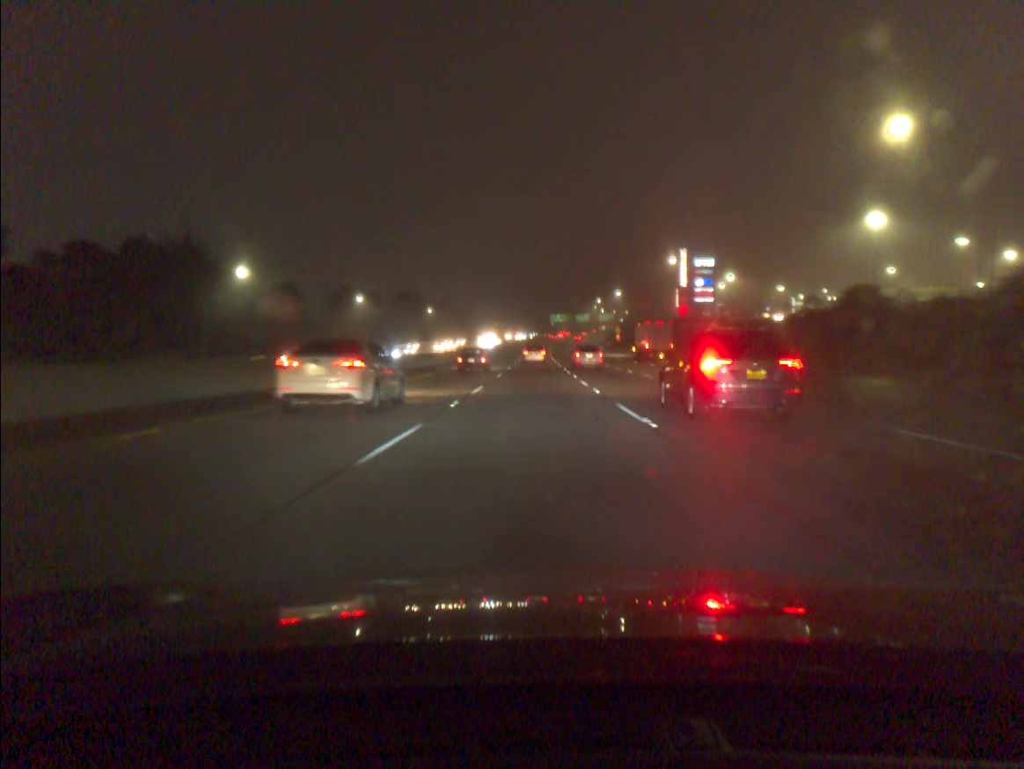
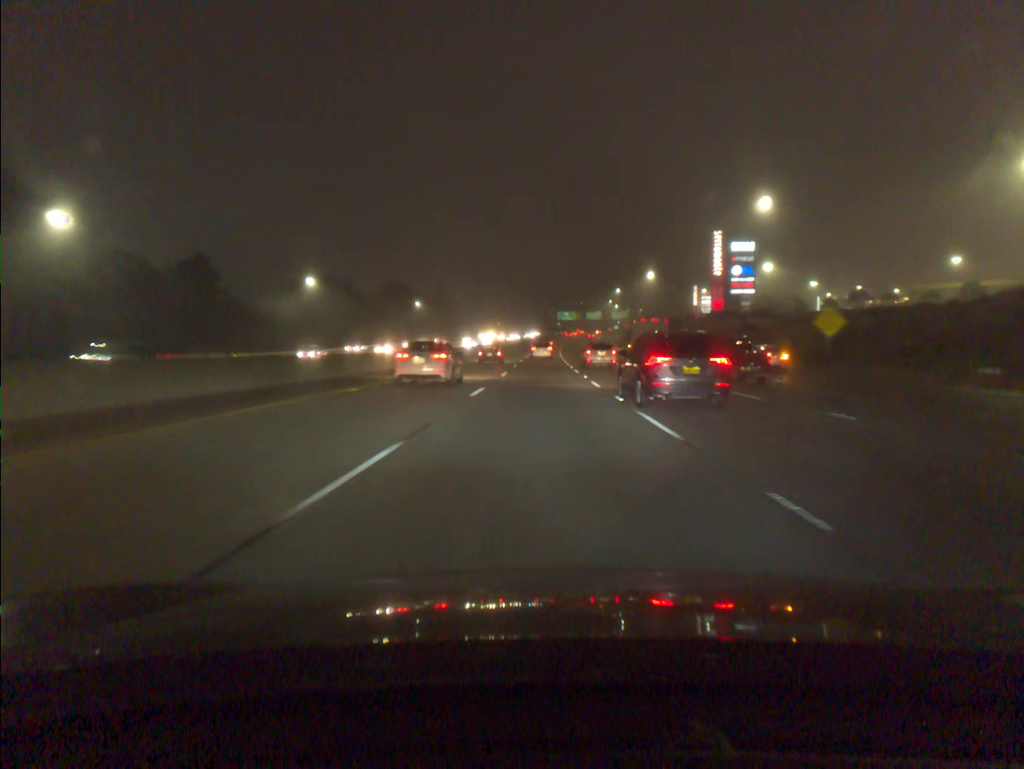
(-0.1, +32.0) m; 0°
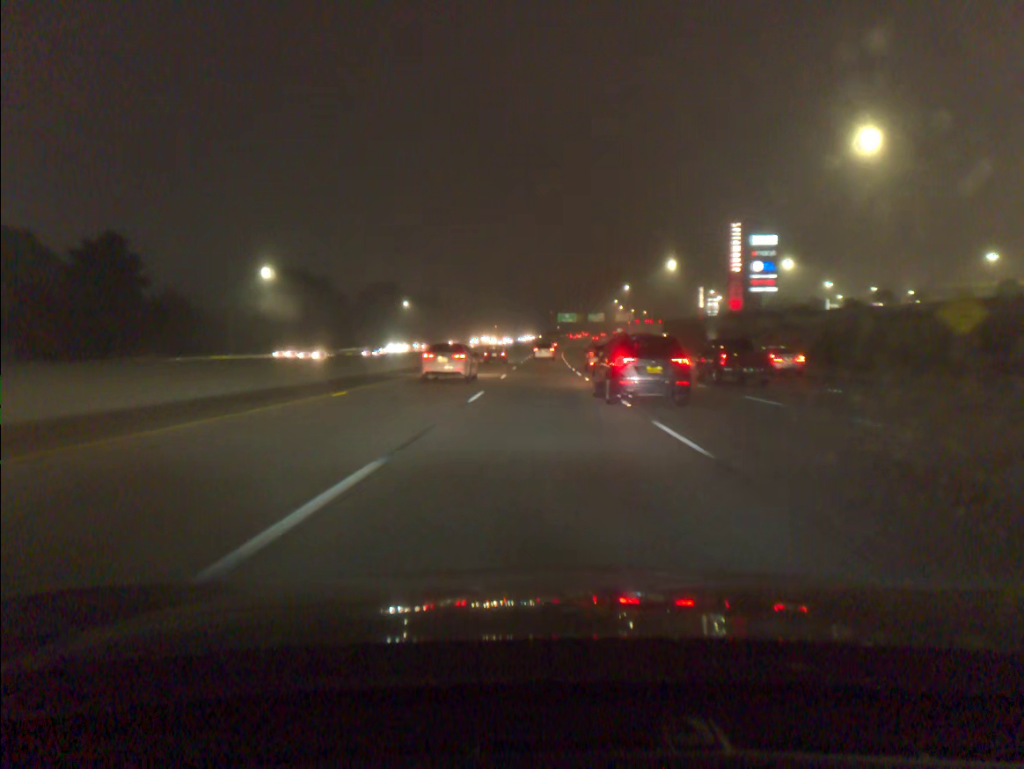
(0.0, +16.2) m; 0°
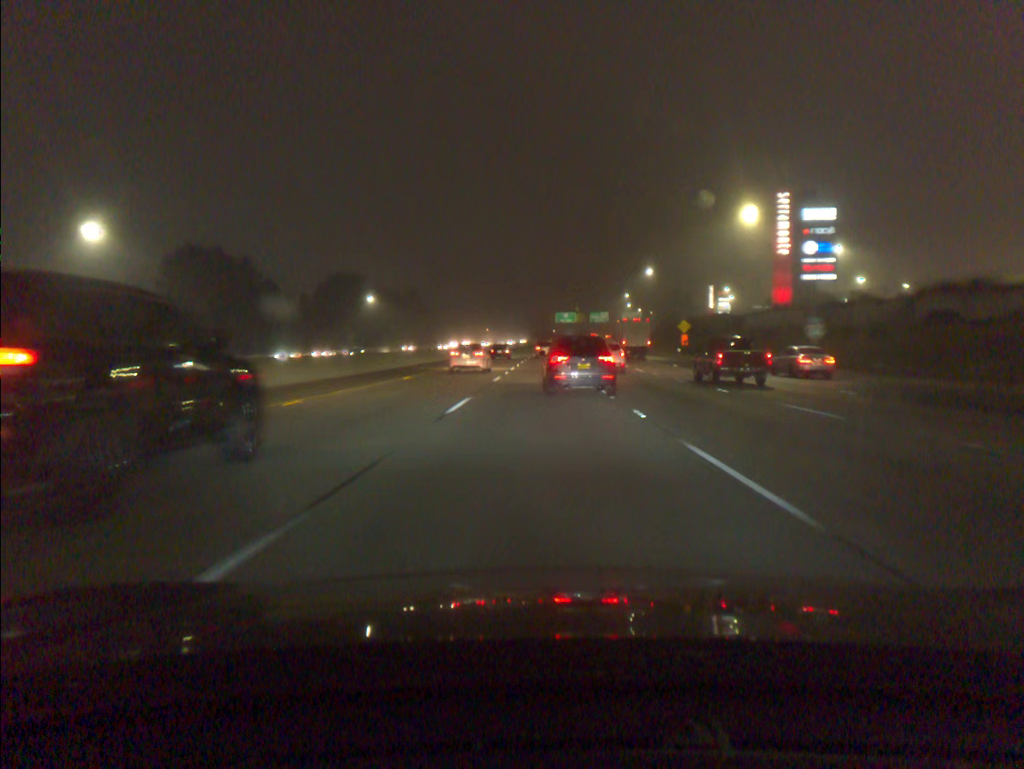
(+0.1, +32.8) m; 0°
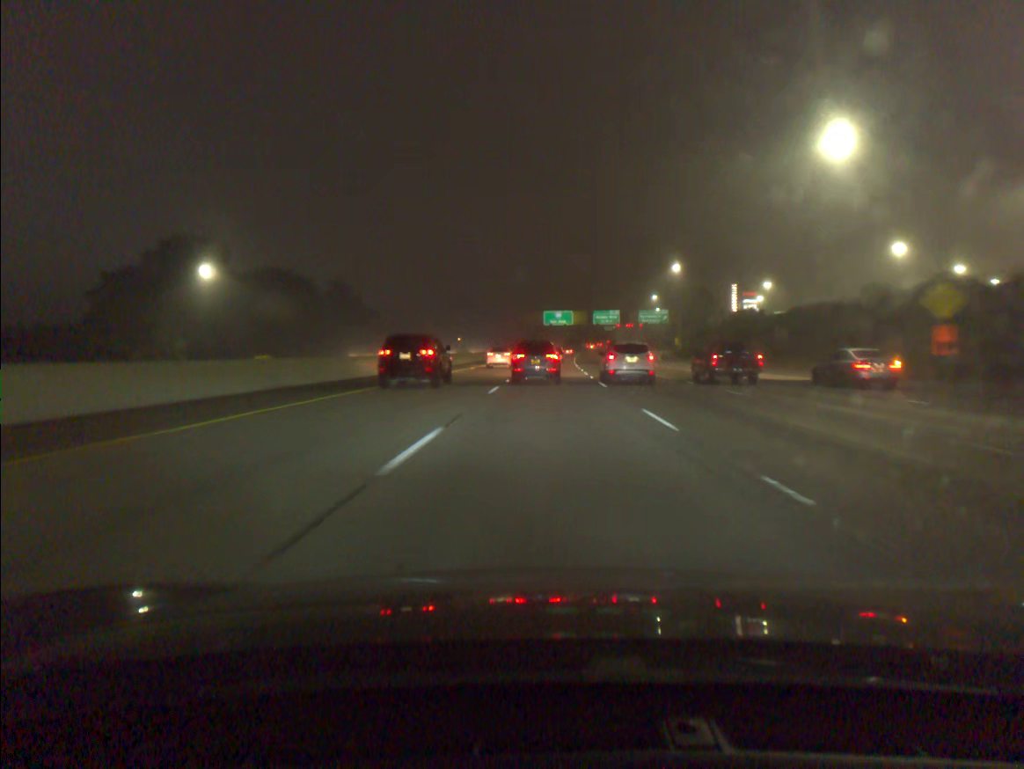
(+0.4, +66.4) m; +1°
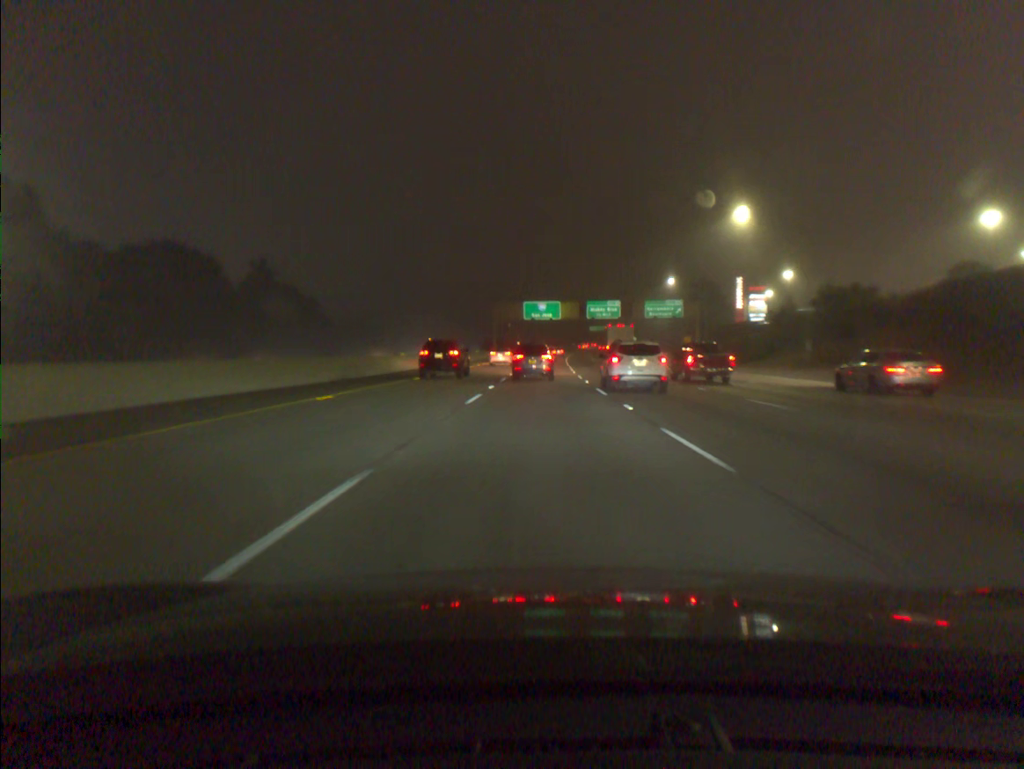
(+0.4, +33.4) m; +1°
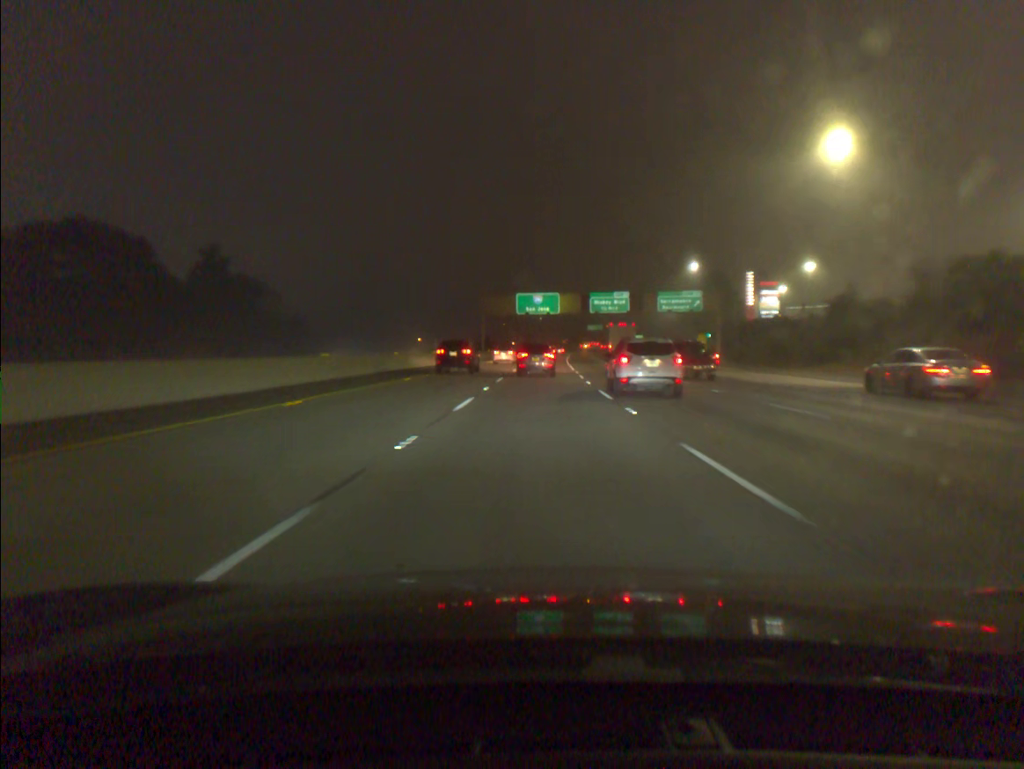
(+0.1, +16.8) m; 0°
